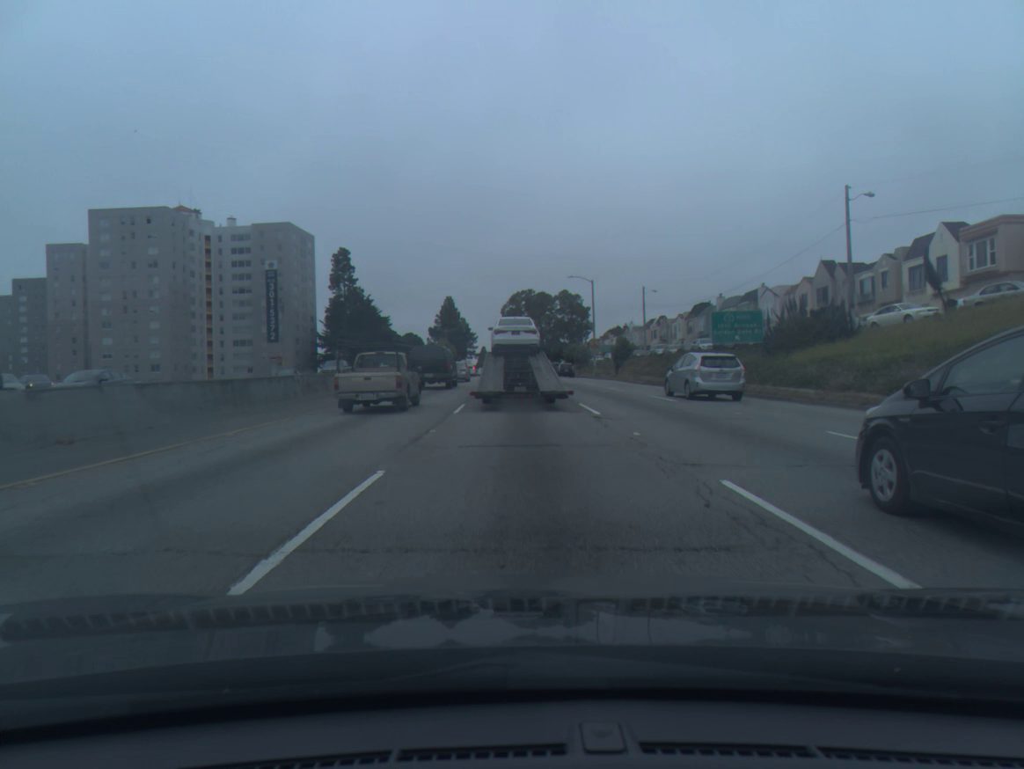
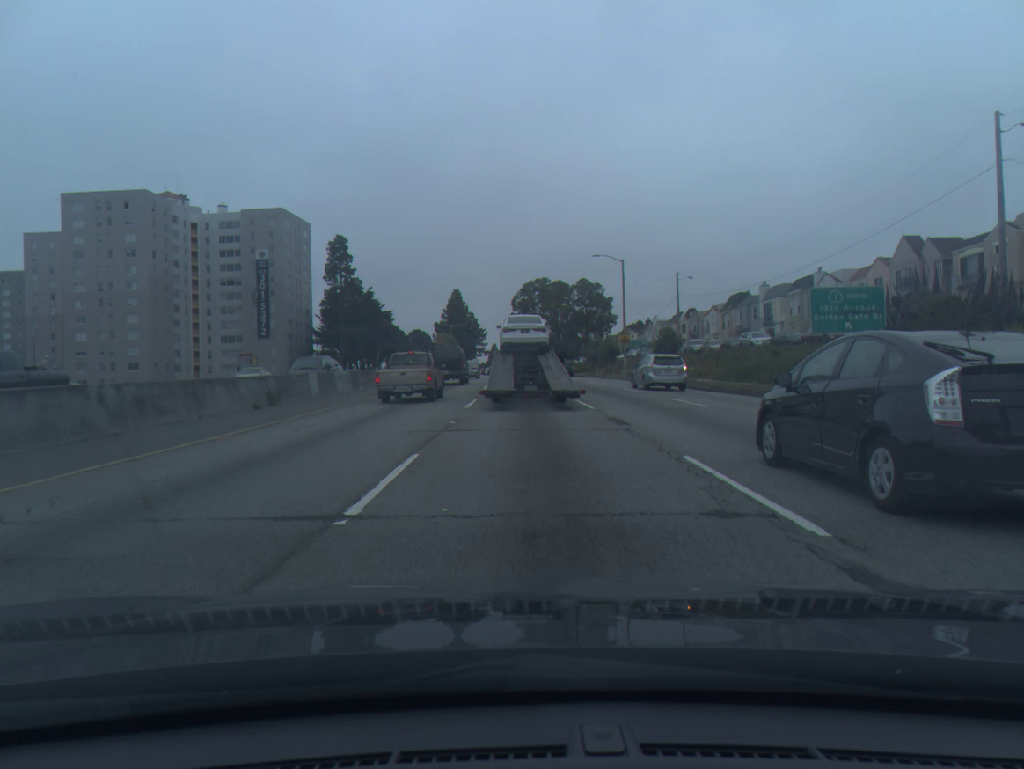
(0.0, +13.0) m; 0°
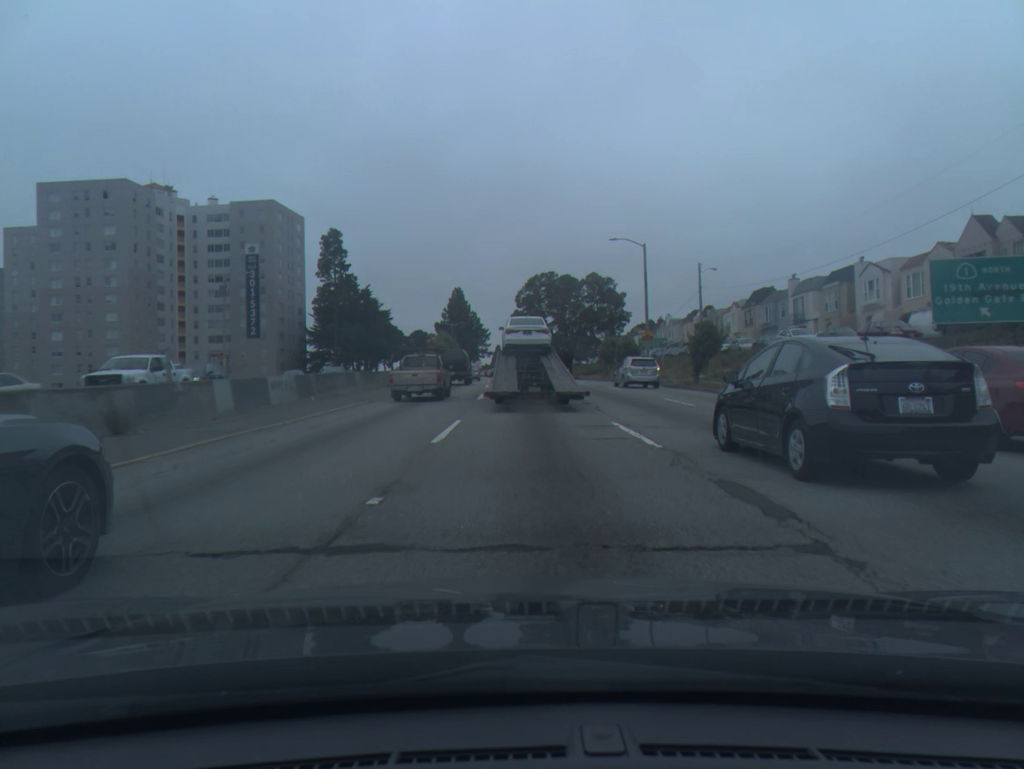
(0.0, +8.7) m; 0°
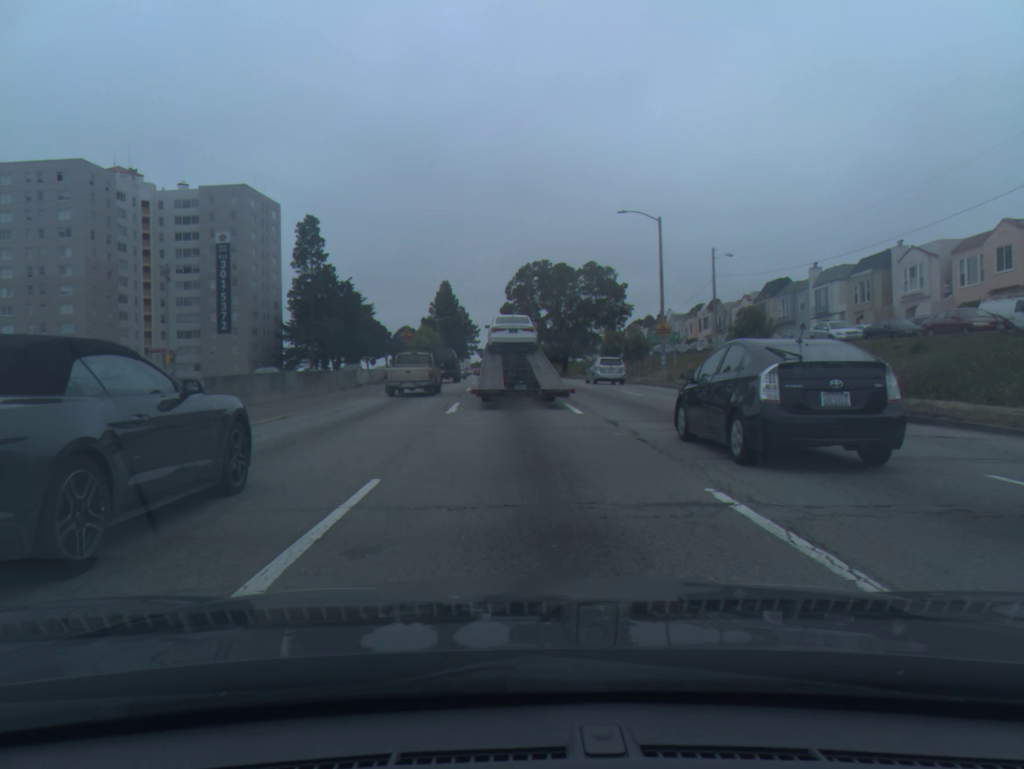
(0.0, +8.6) m; +1°
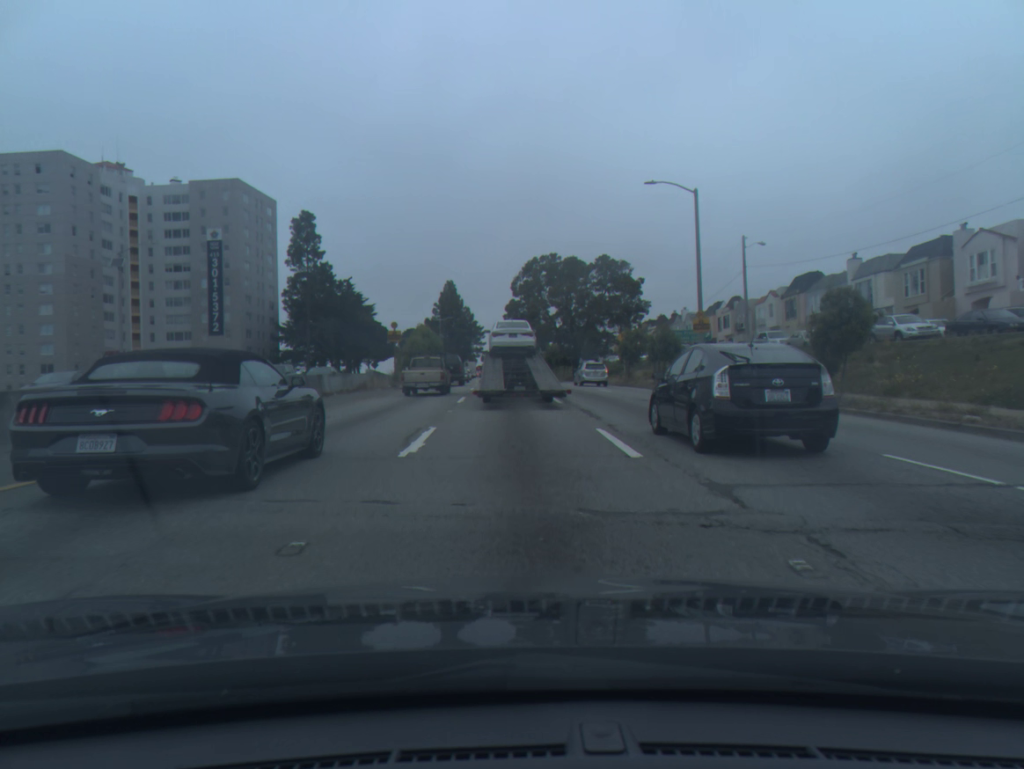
(0.0, +8.0) m; -1°
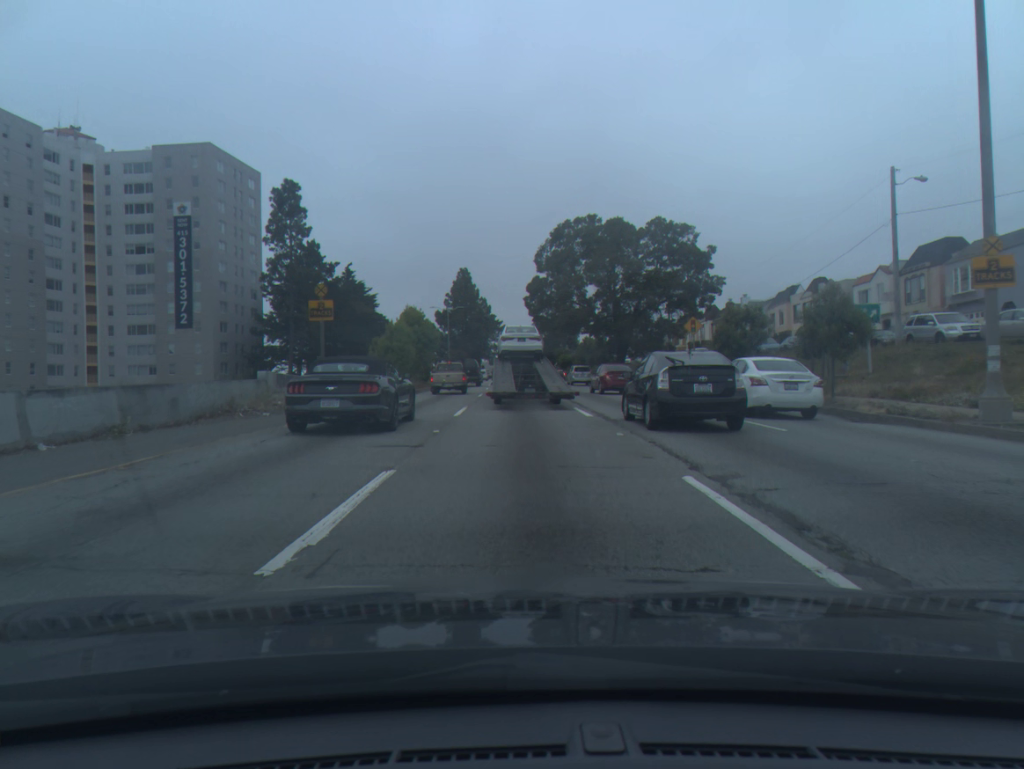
(-0.3, +20.4) m; -1°
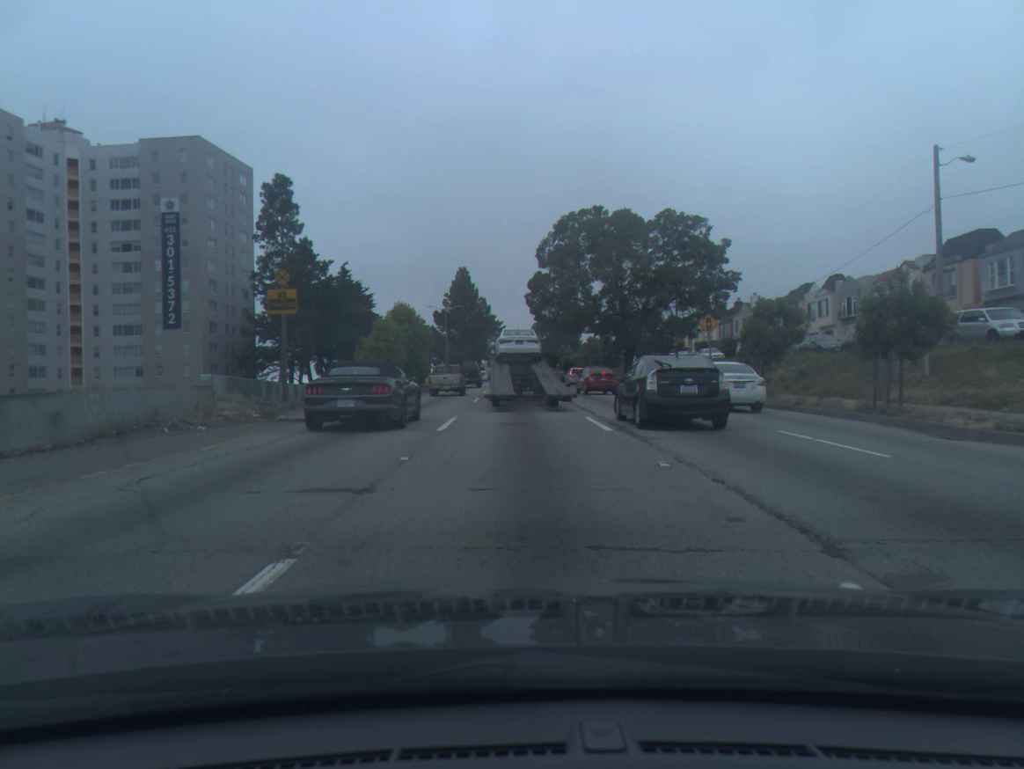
(0.0, +4.0) m; 0°
